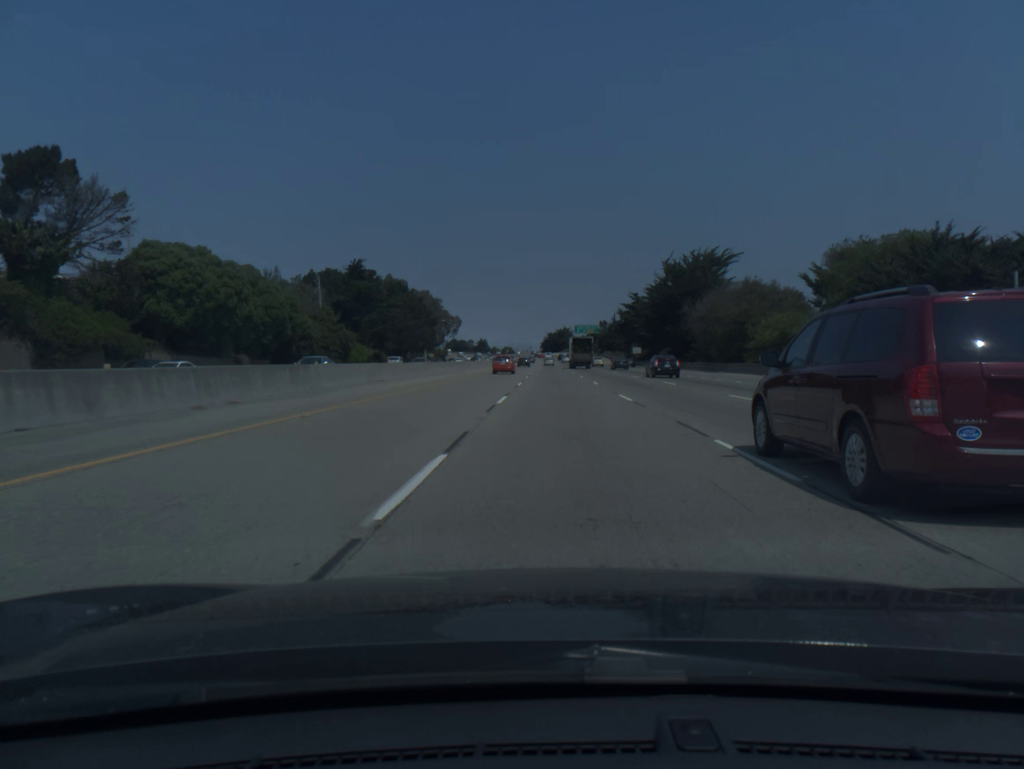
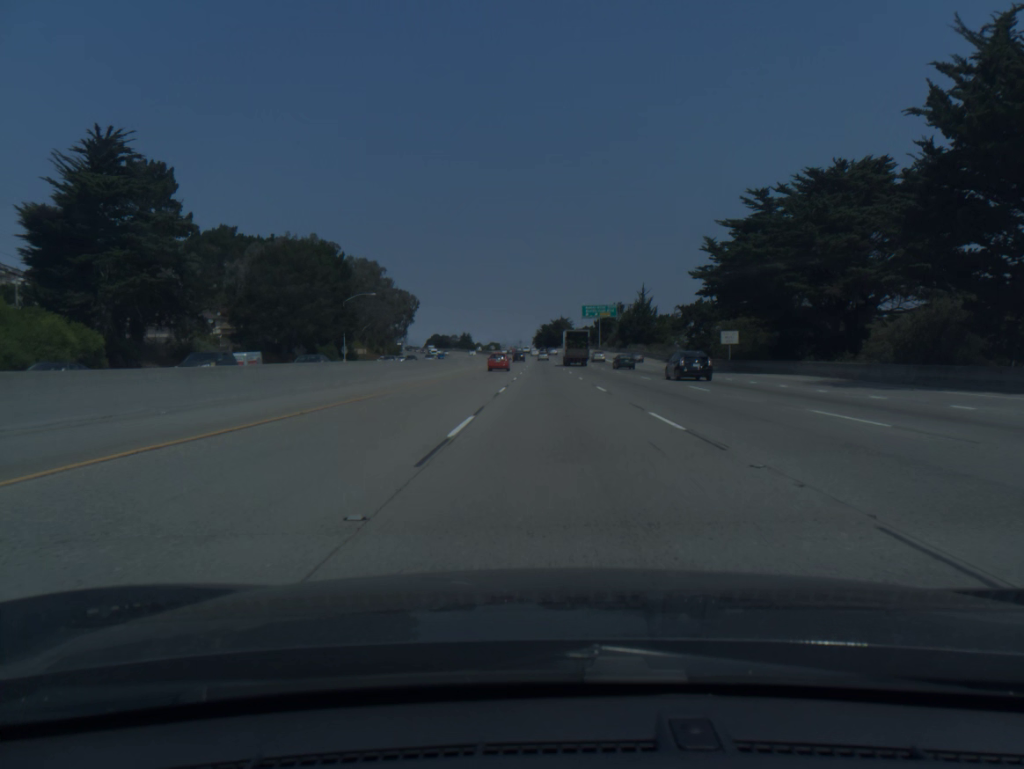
(+0.7, +81.8) m; +1°
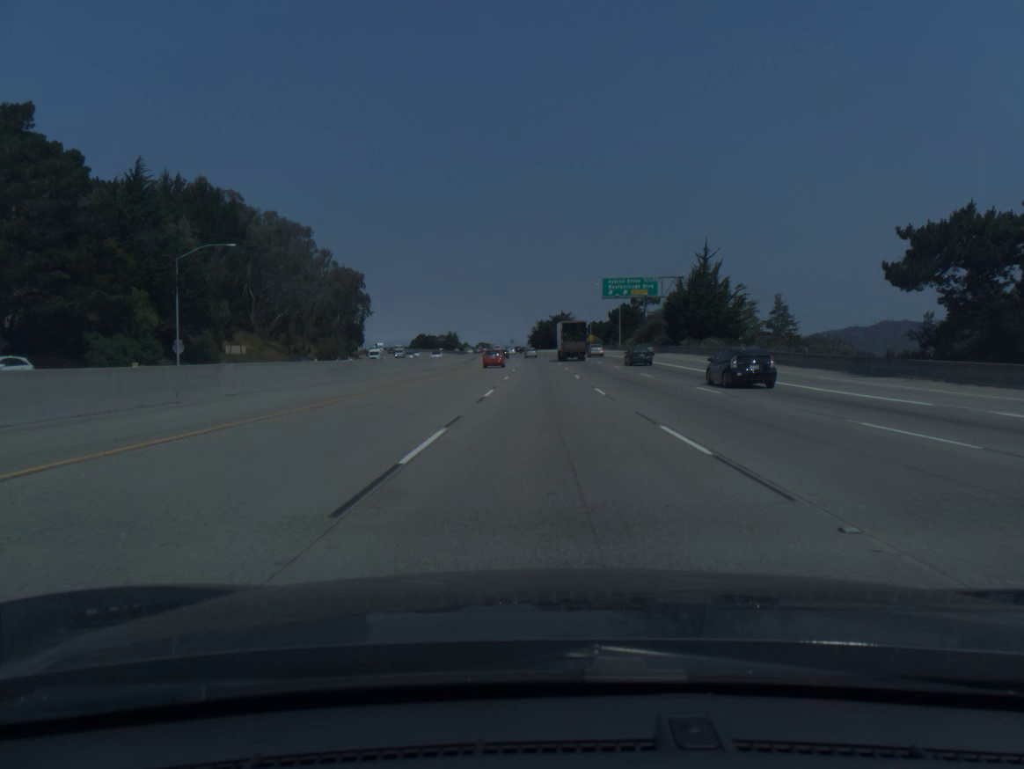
(+0.1, +61.5) m; 0°
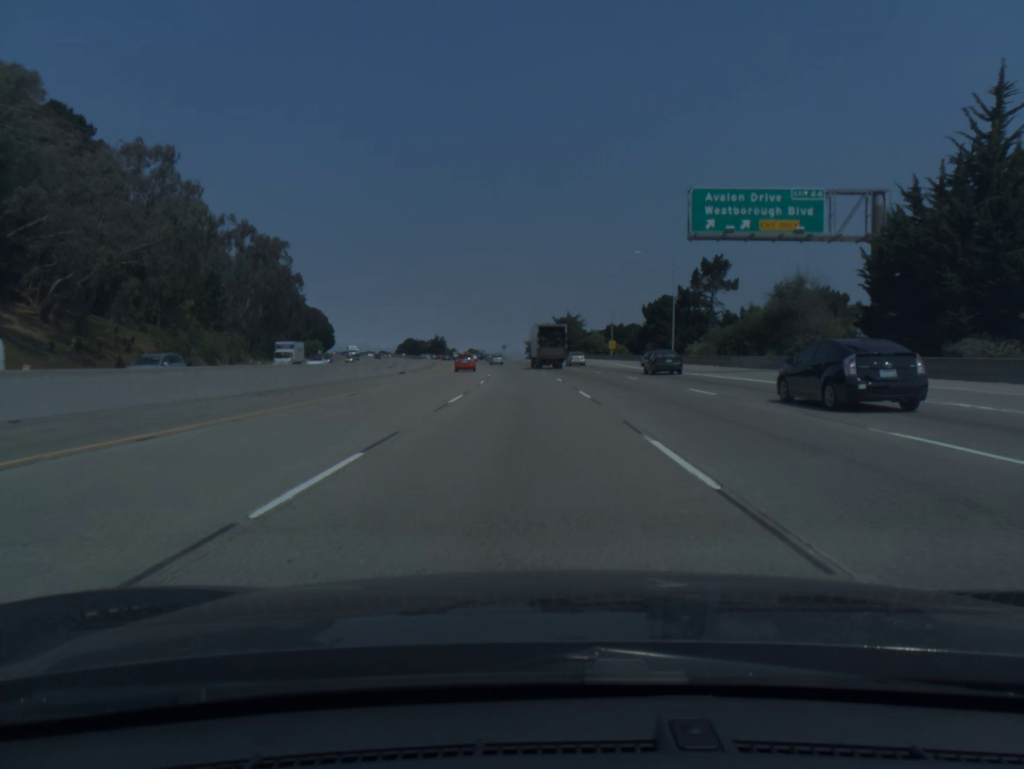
(+0.1, +61.3) m; 0°
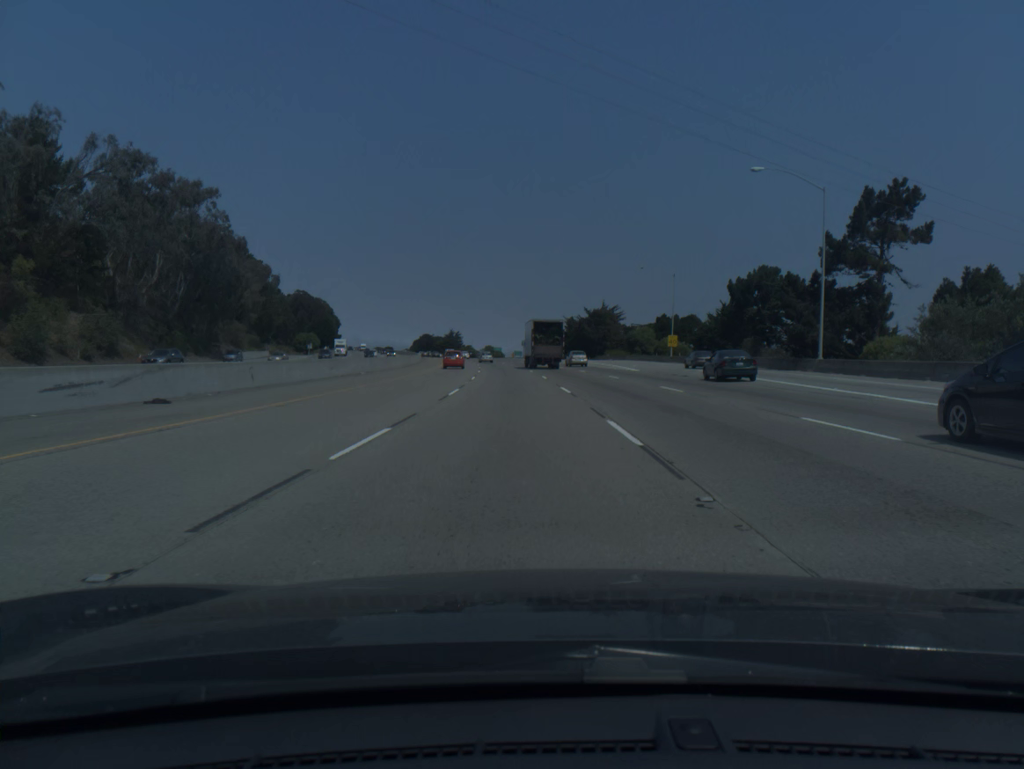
(-0.6, +40.5) m; -2°
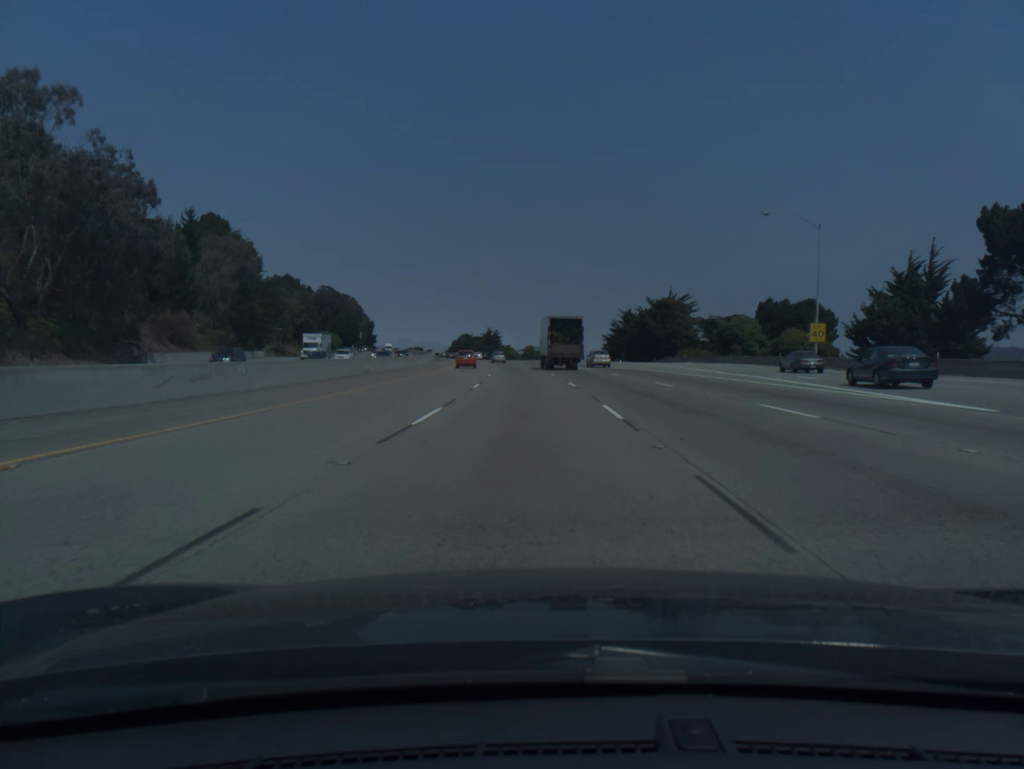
(-1.2, +39.5) m; -3°
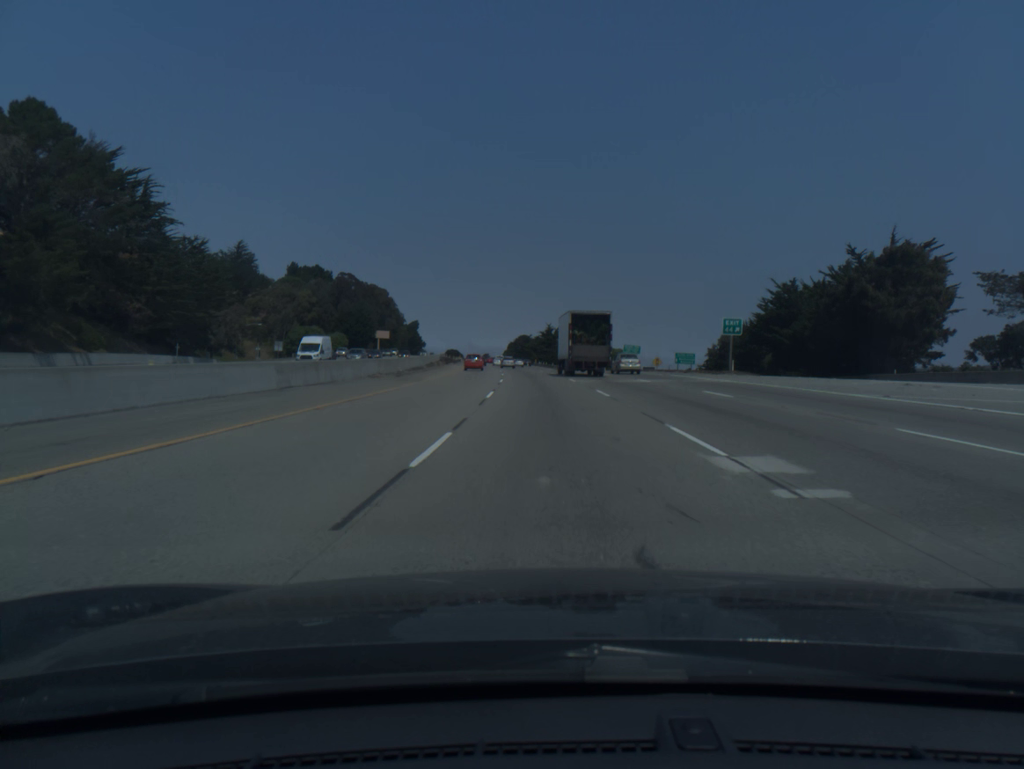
(-3.3, +77.8) m; -5°
